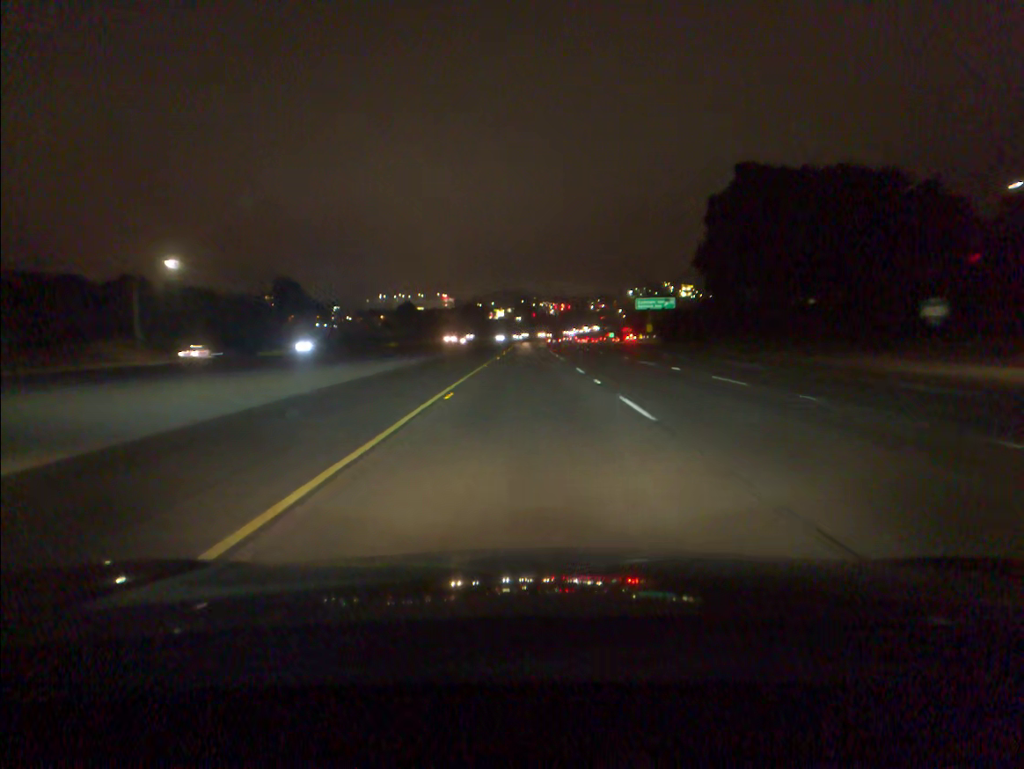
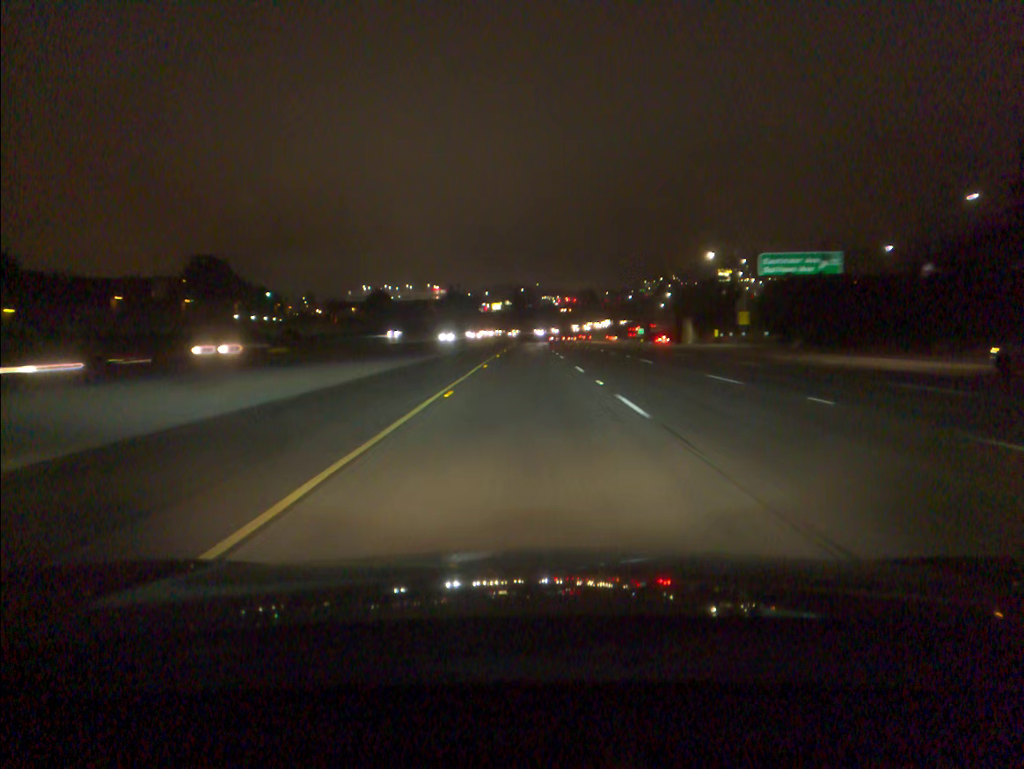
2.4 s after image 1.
(0.0, +72.9) m; 0°
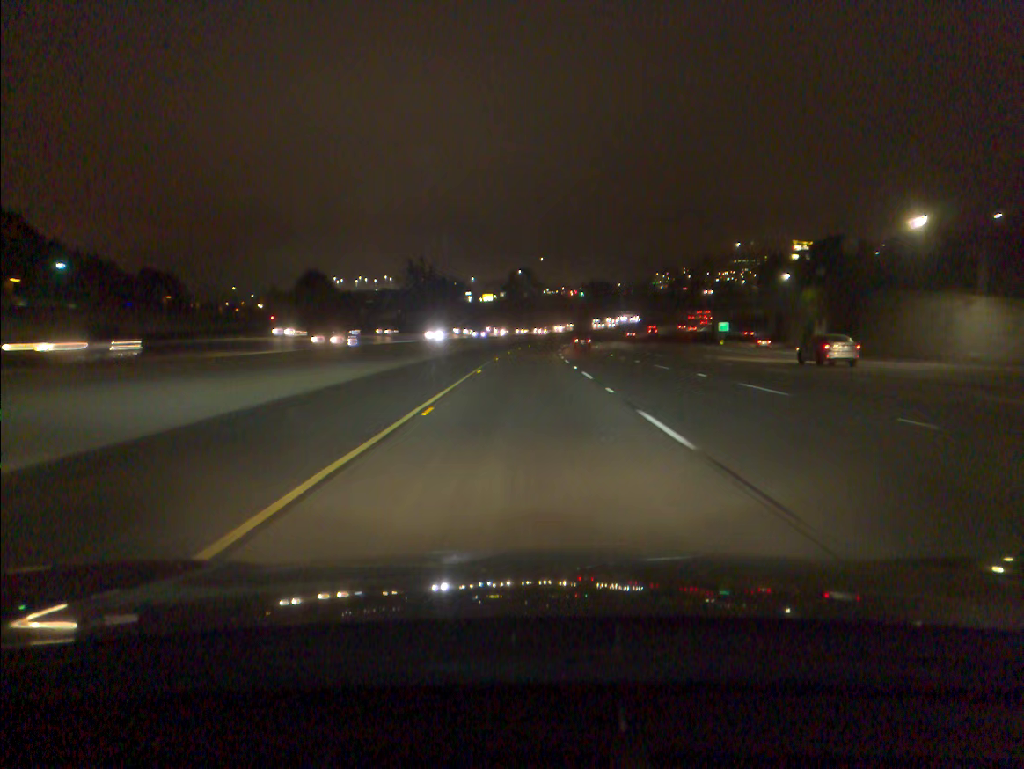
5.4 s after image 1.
(0.0, +91.2) m; 0°
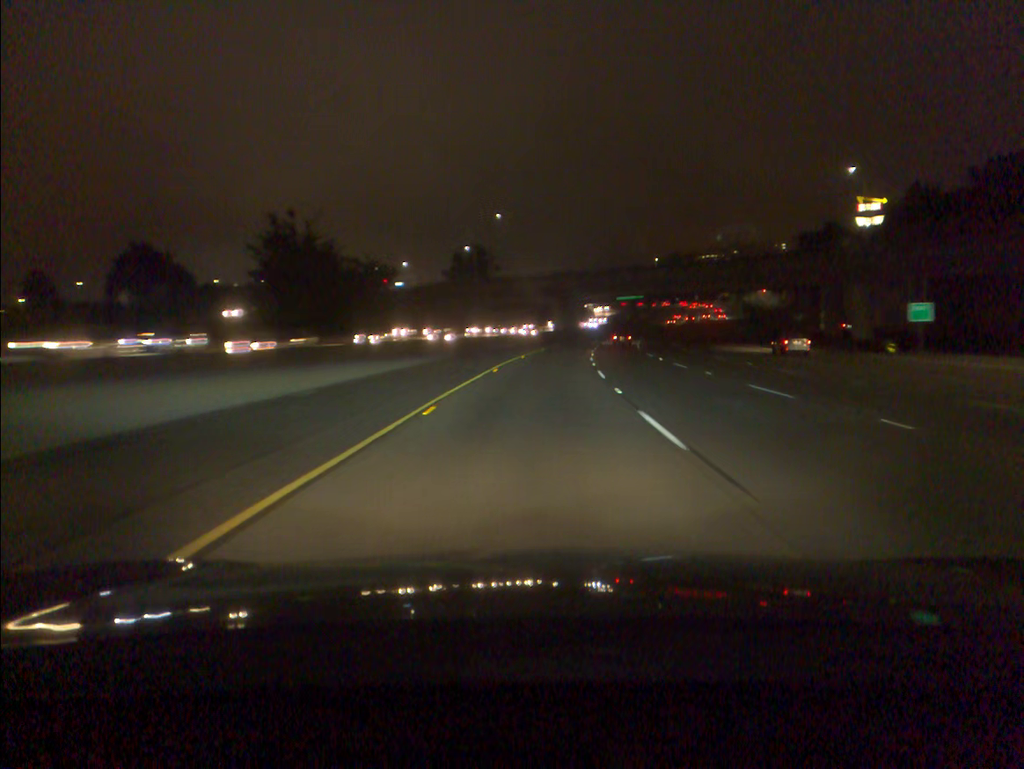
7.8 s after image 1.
(+1.1, +73.1) m; +3°
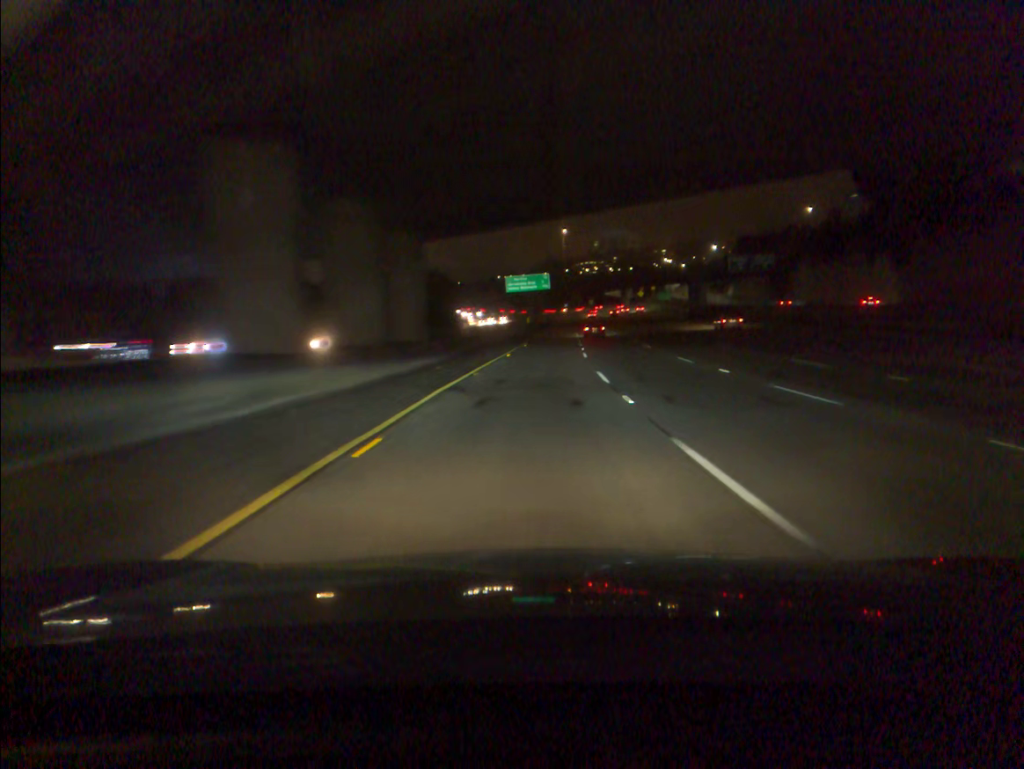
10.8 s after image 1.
(+7.5, +91.8) m; +9°
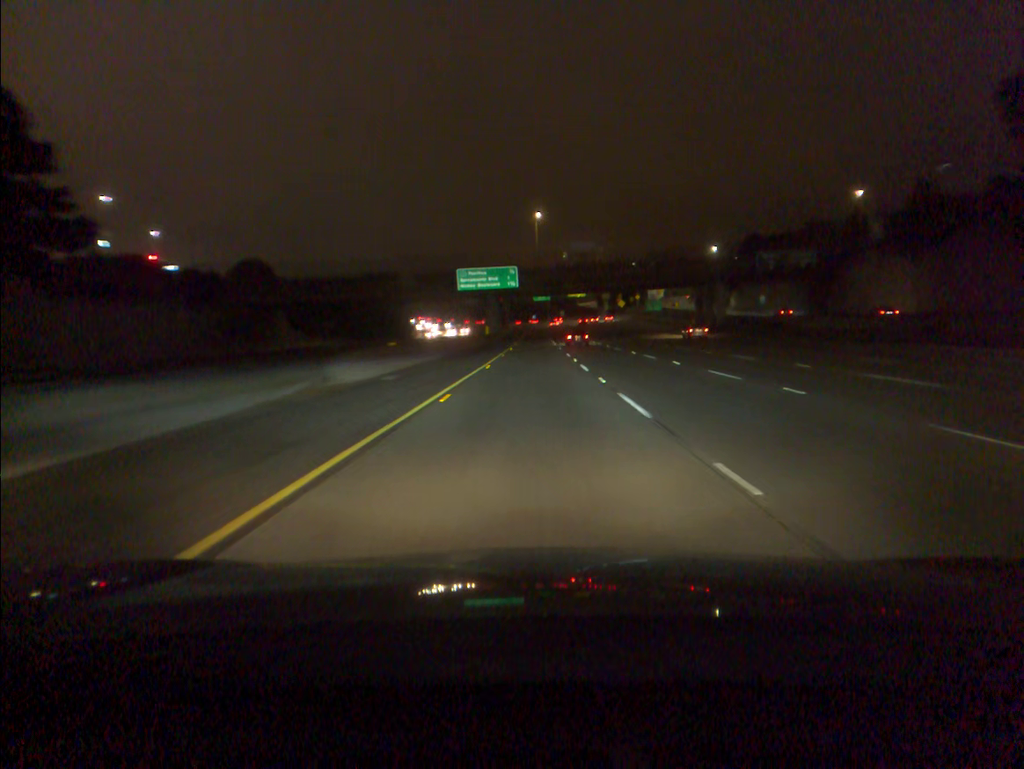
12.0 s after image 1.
(+0.9, +36.5) m; +3°
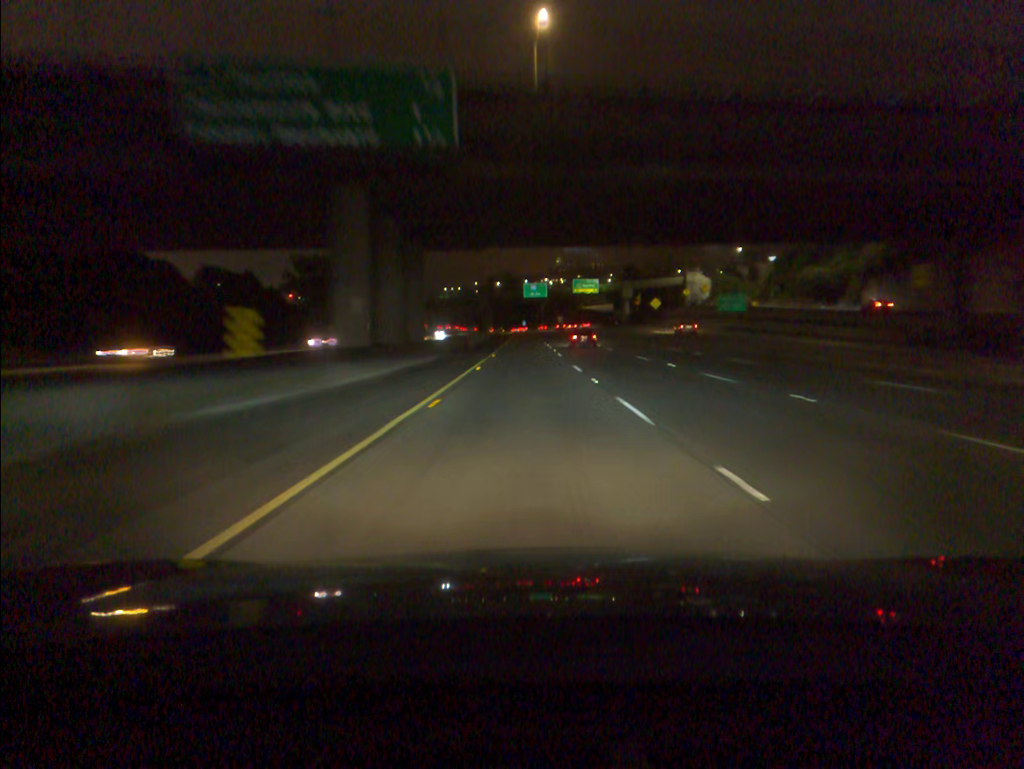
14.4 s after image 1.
(+0.8, +73.7) m; +1°
